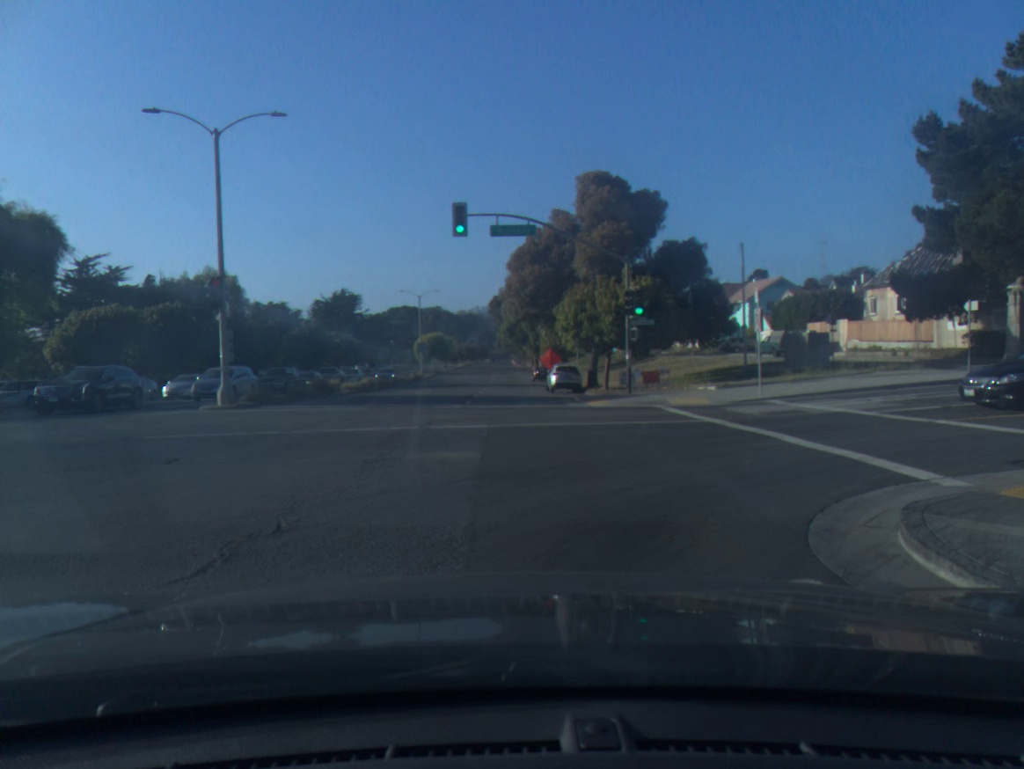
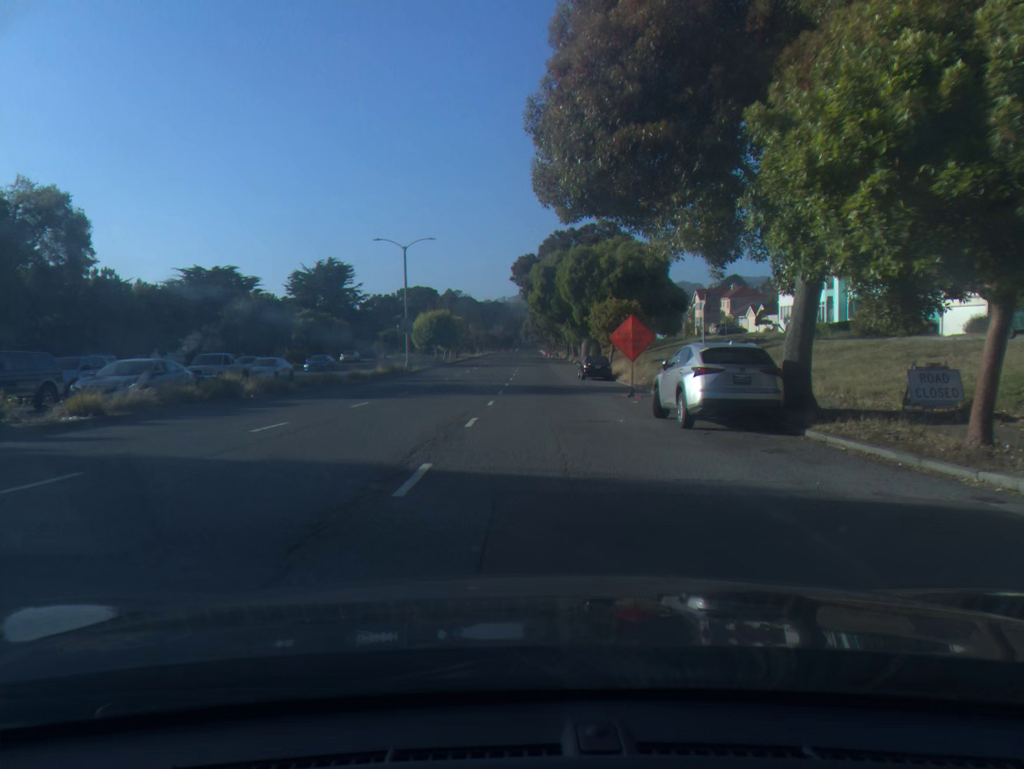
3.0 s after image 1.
(-1.0, +29.2) m; -3°
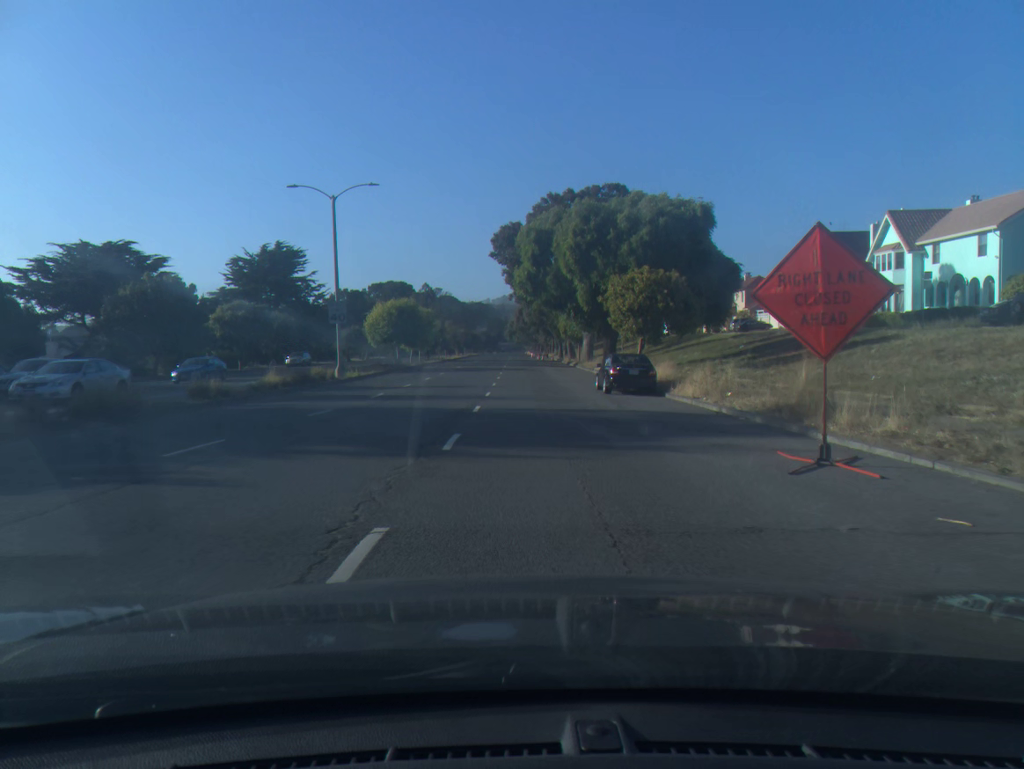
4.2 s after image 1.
(+0.1, +18.0) m; +1°
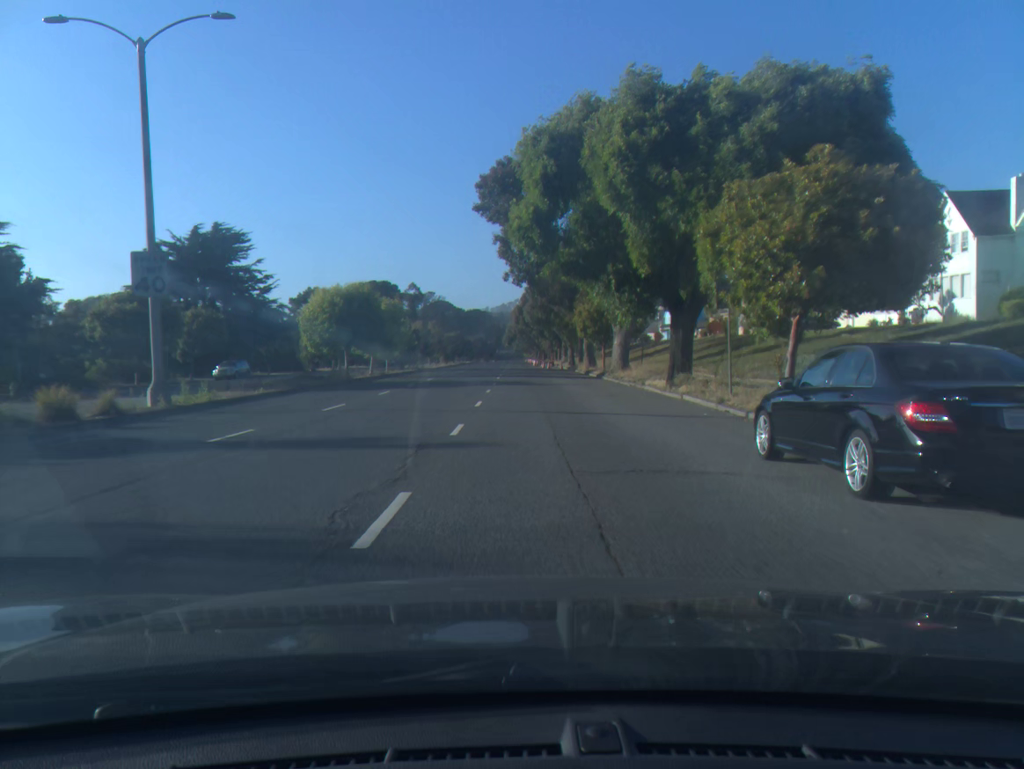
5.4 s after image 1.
(0.0, +20.1) m; 0°
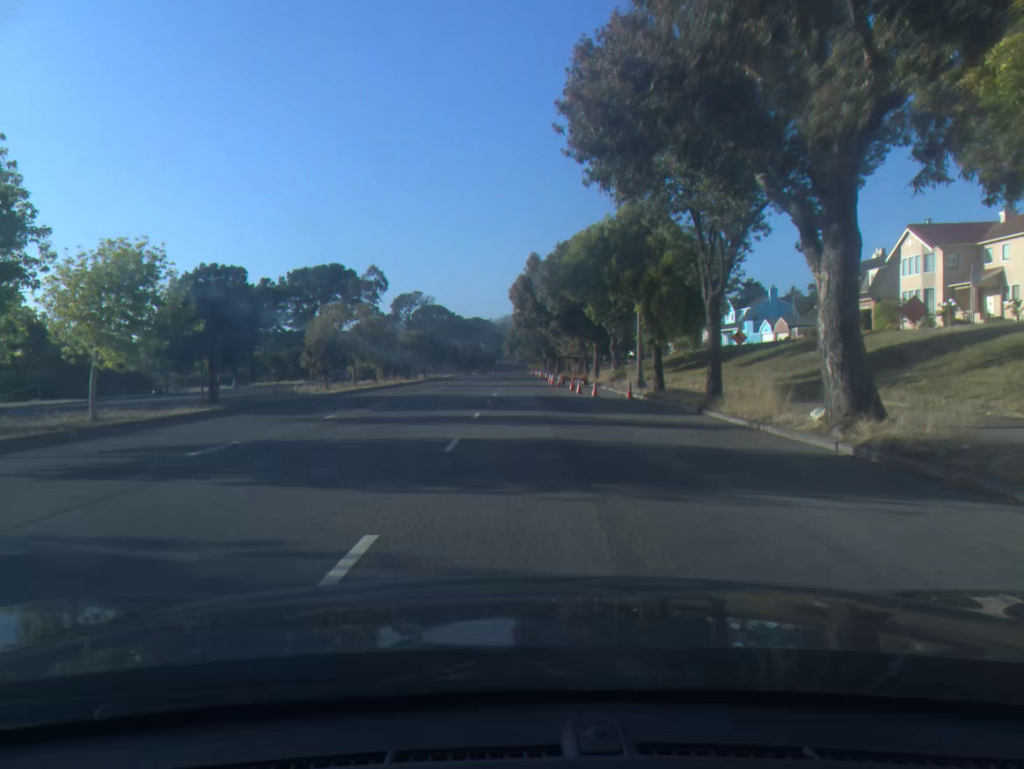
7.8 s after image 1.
(0.0, +44.9) m; 0°
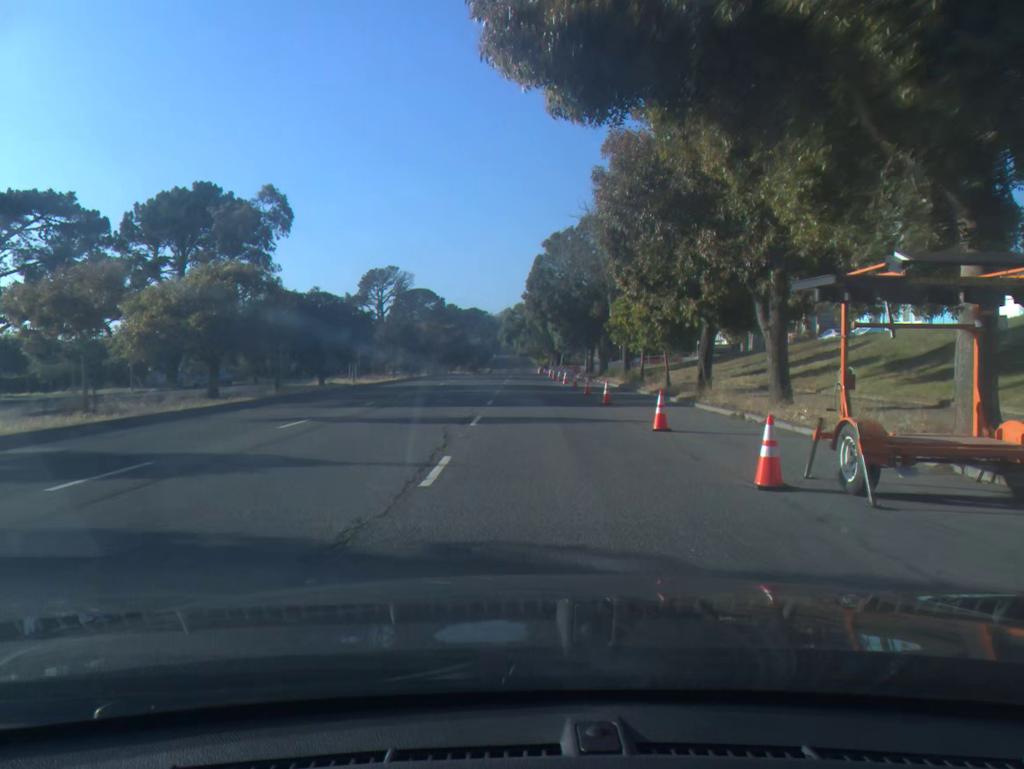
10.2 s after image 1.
(+0.2, +46.6) m; 0°
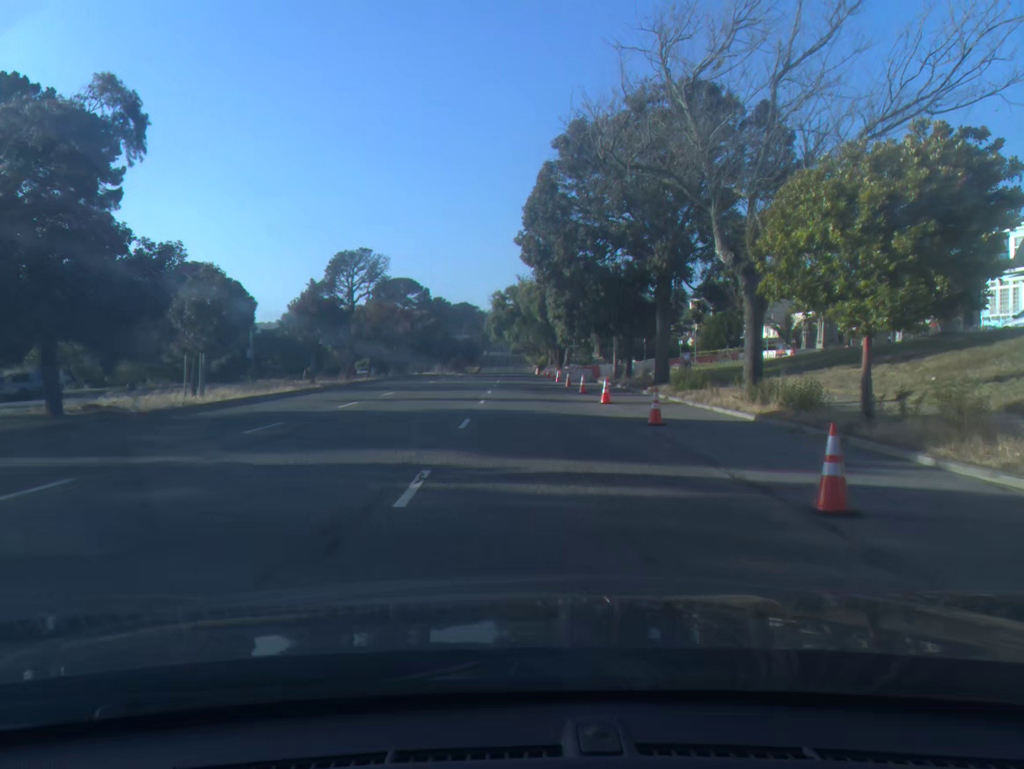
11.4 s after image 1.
(+0.1, +23.5) m; +1°
